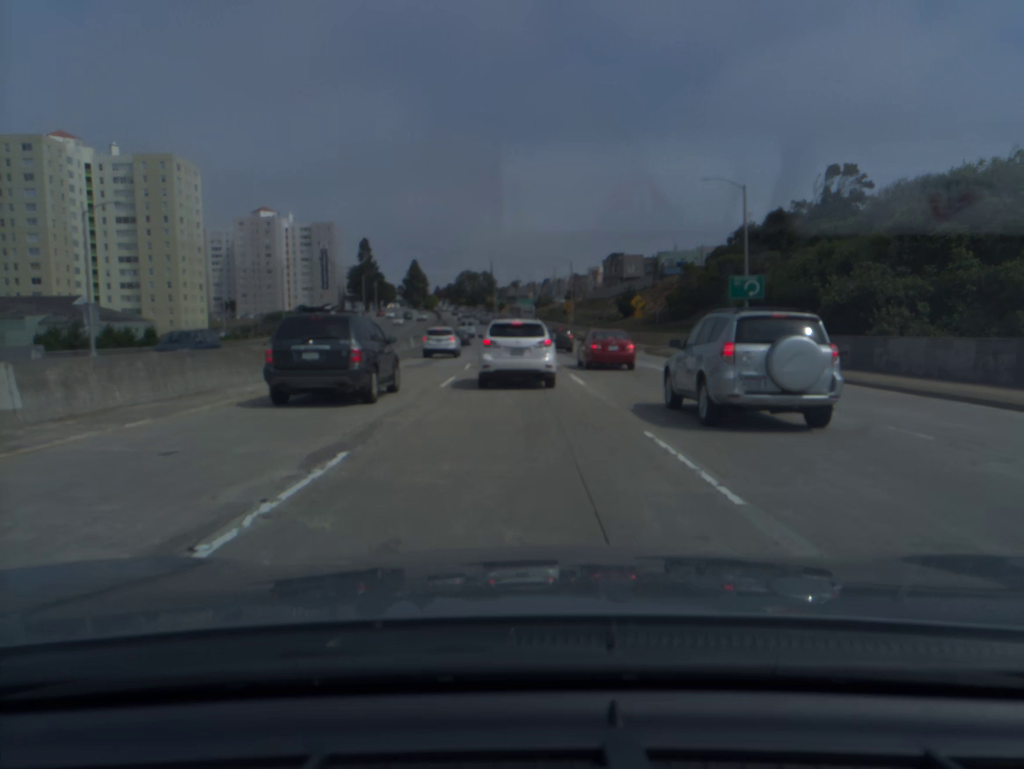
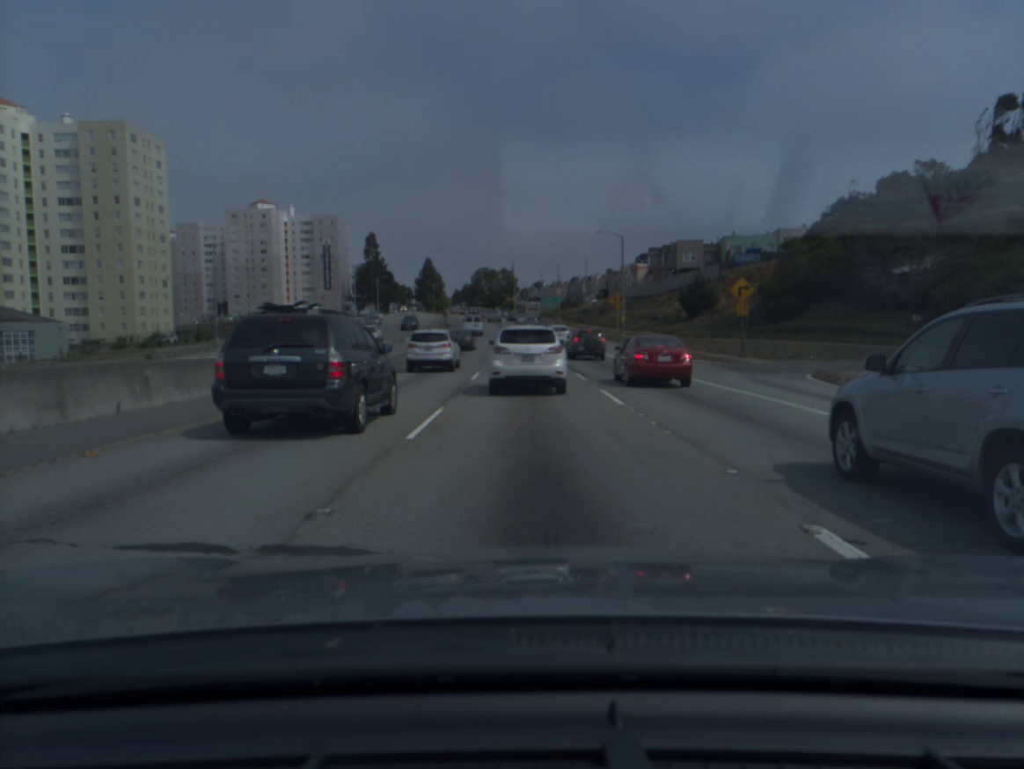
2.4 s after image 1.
(-0.6, +30.7) m; -1°
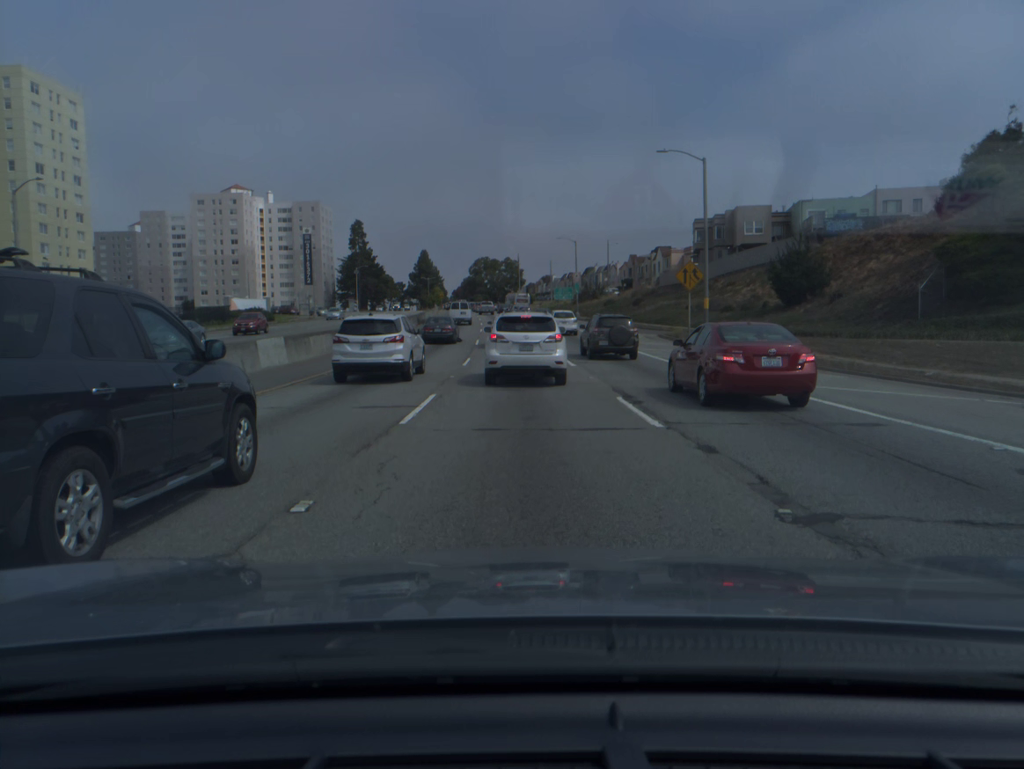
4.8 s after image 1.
(-0.1, +29.3) m; 0°
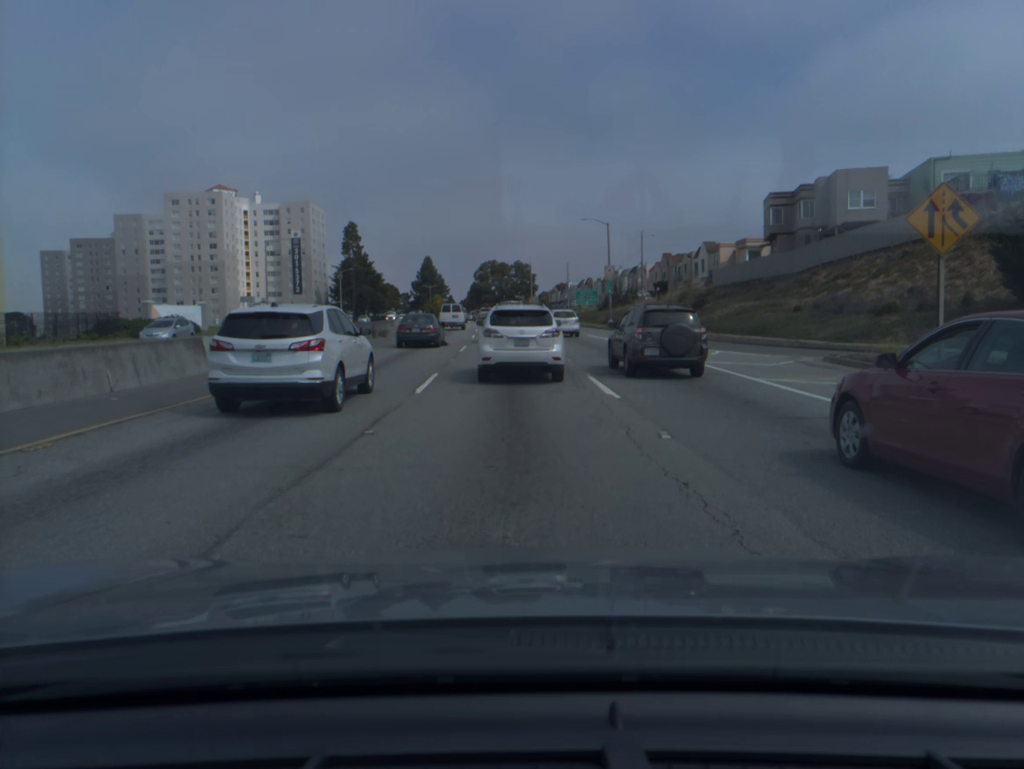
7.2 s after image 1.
(-0.2, +25.7) m; -1°
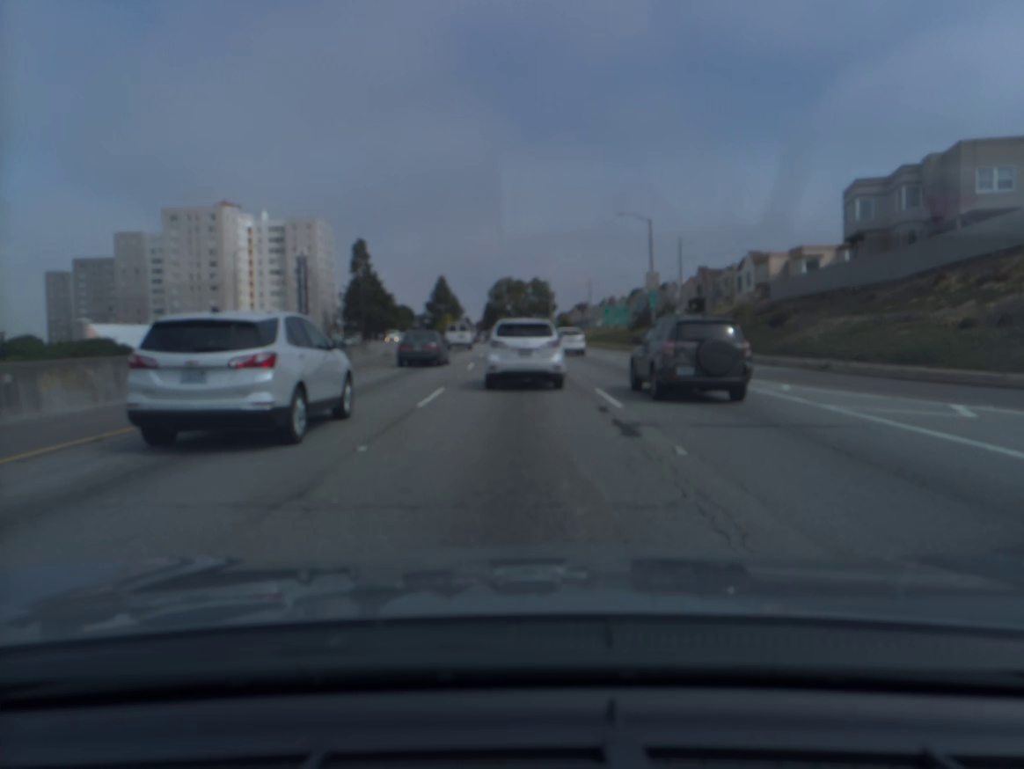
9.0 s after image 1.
(-0.2, +15.6) m; -1°
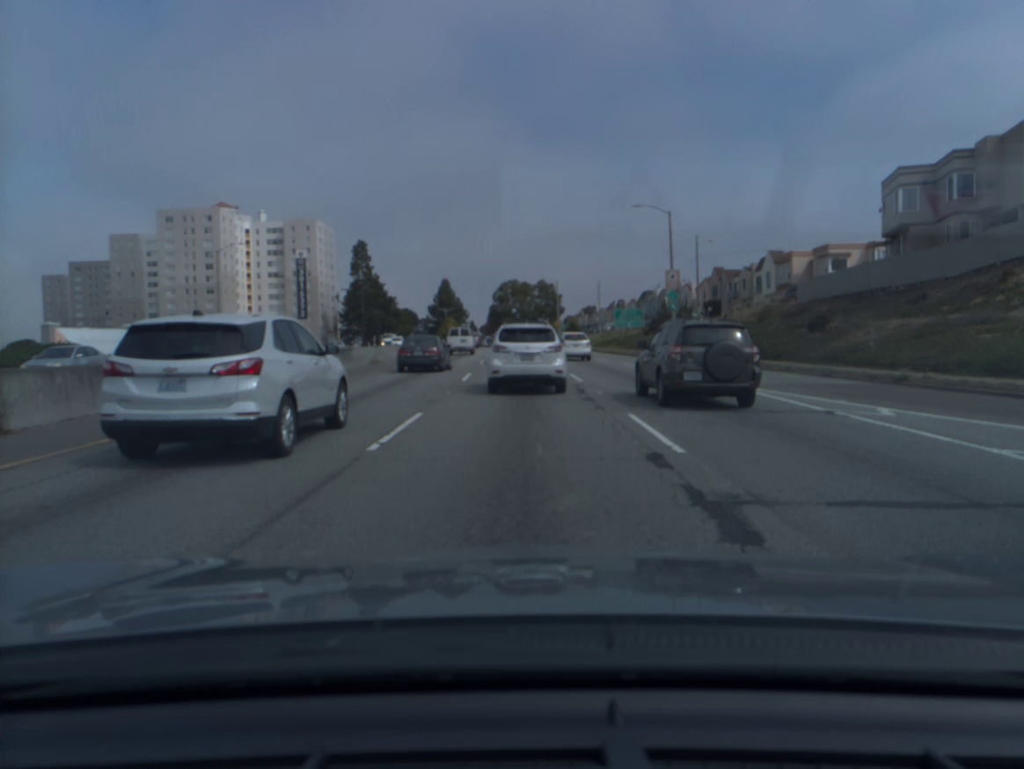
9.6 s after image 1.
(0.0, +4.9) m; 0°
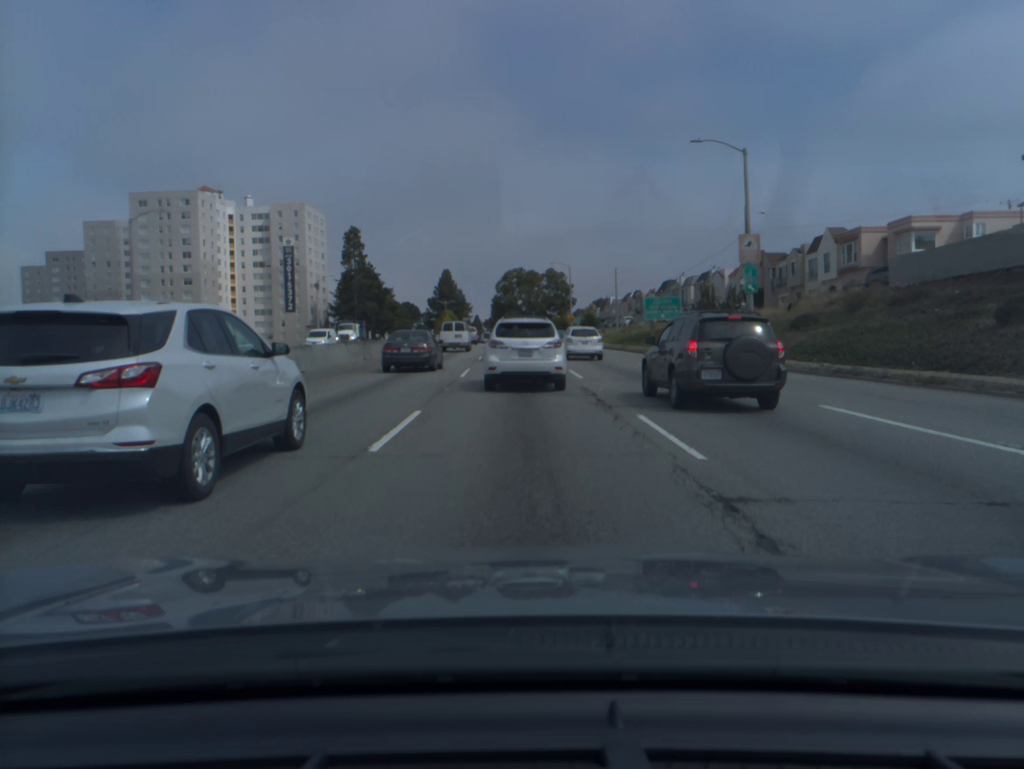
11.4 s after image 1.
(-0.1, +15.4) m; -1°
